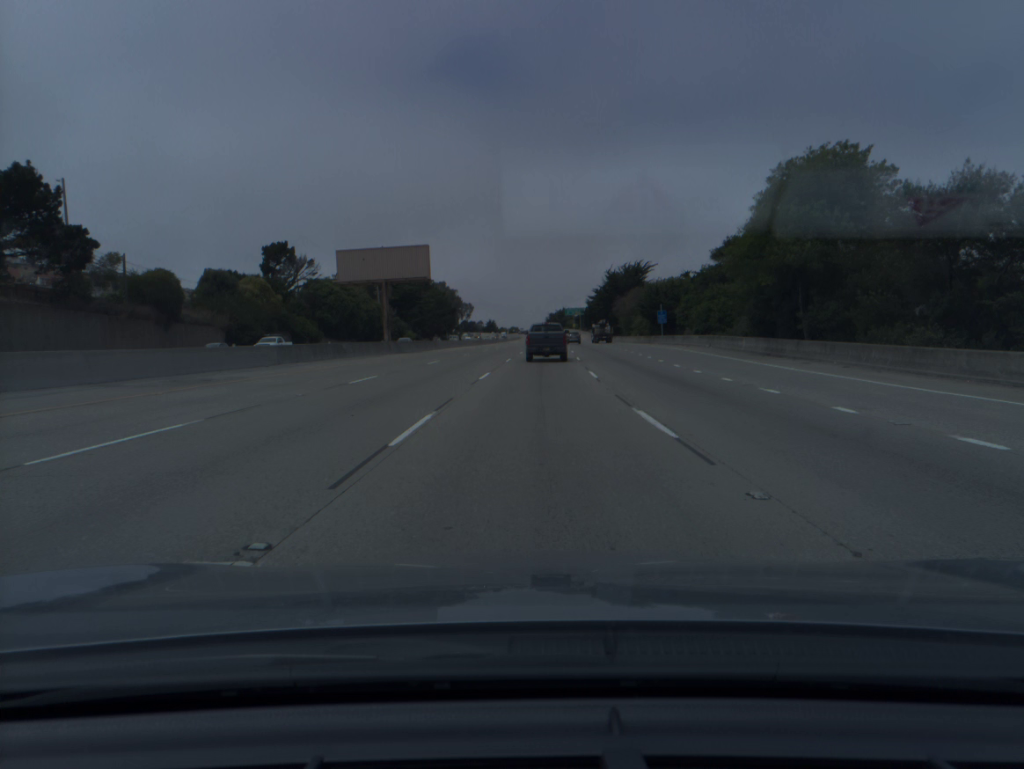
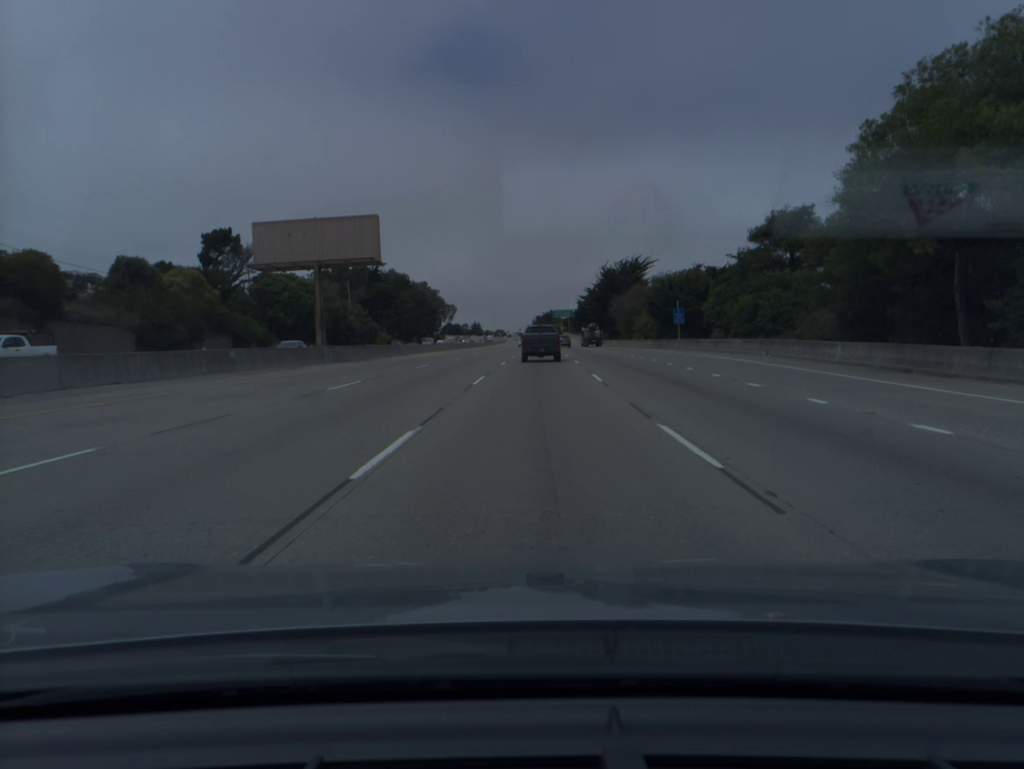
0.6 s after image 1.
(+0.1, +17.0) m; +1°
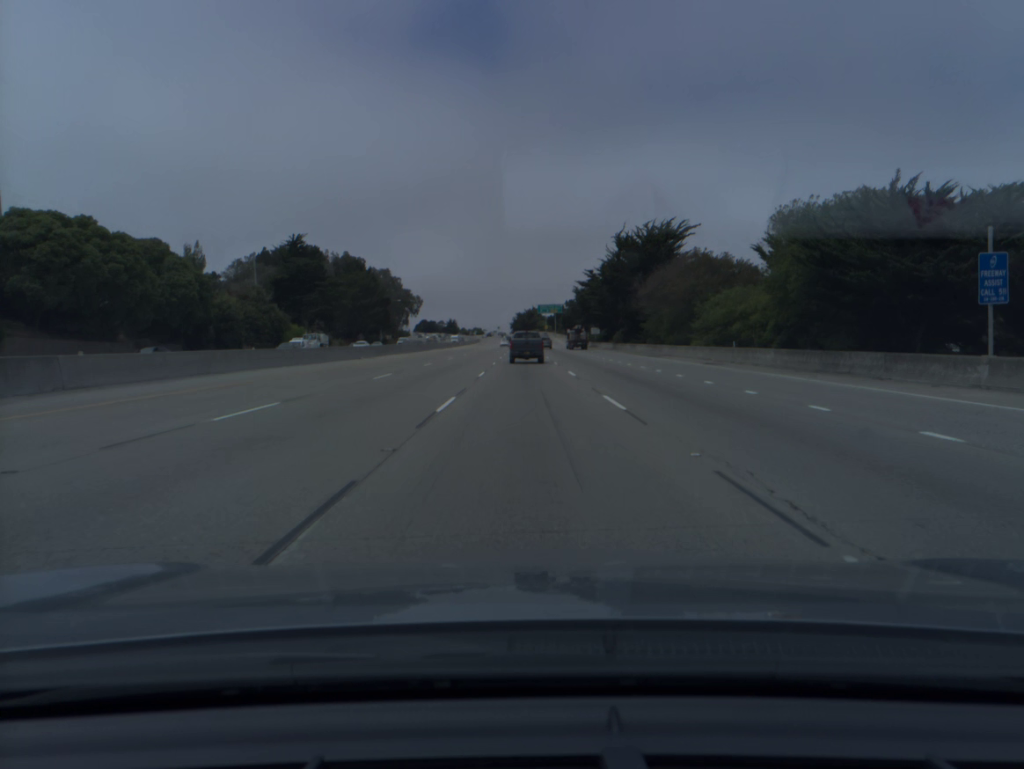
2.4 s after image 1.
(+0.9, +51.1) m; +2°
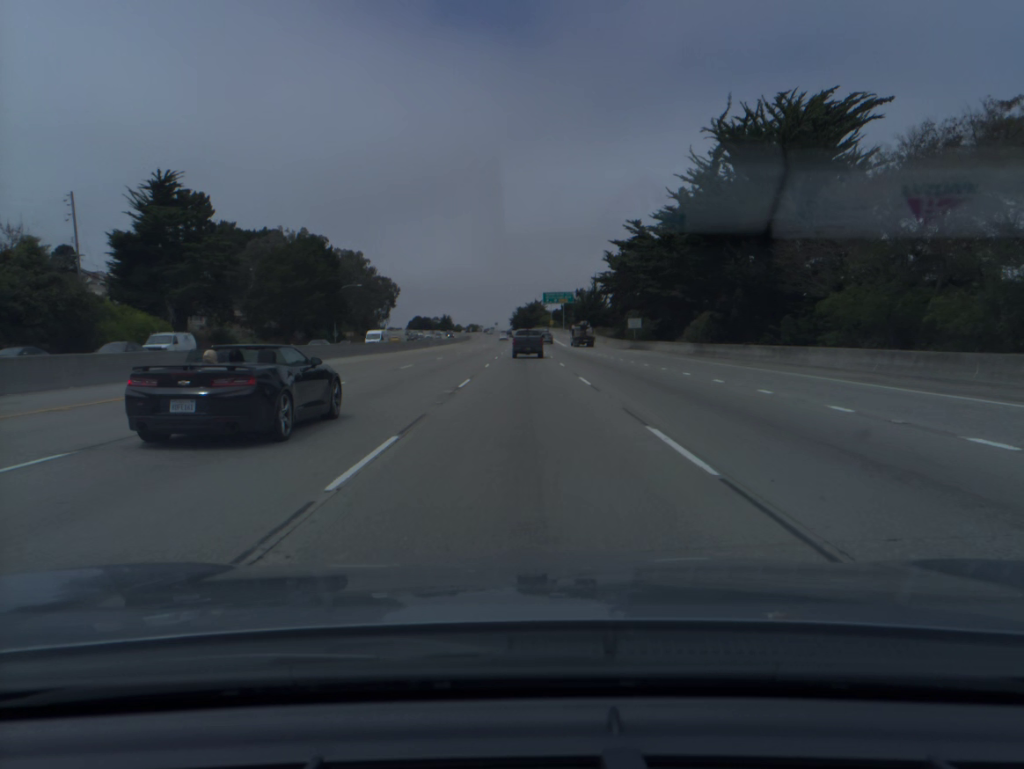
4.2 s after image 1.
(0.0, +51.5) m; 0°
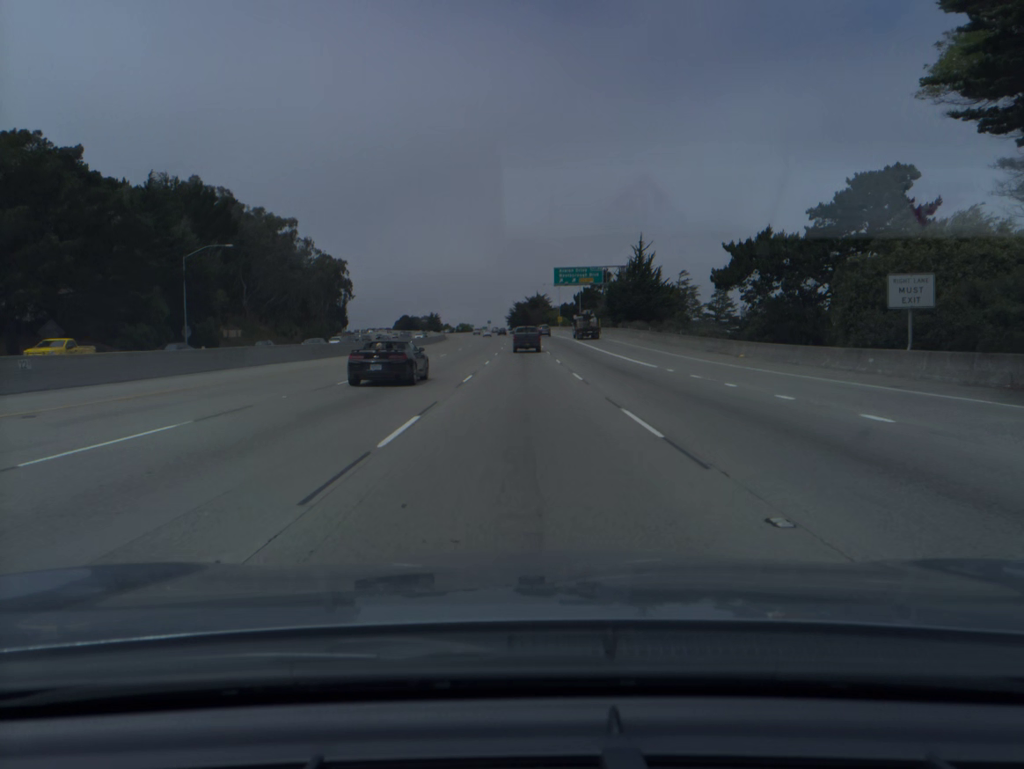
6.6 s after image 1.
(0.0, +70.0) m; 0°
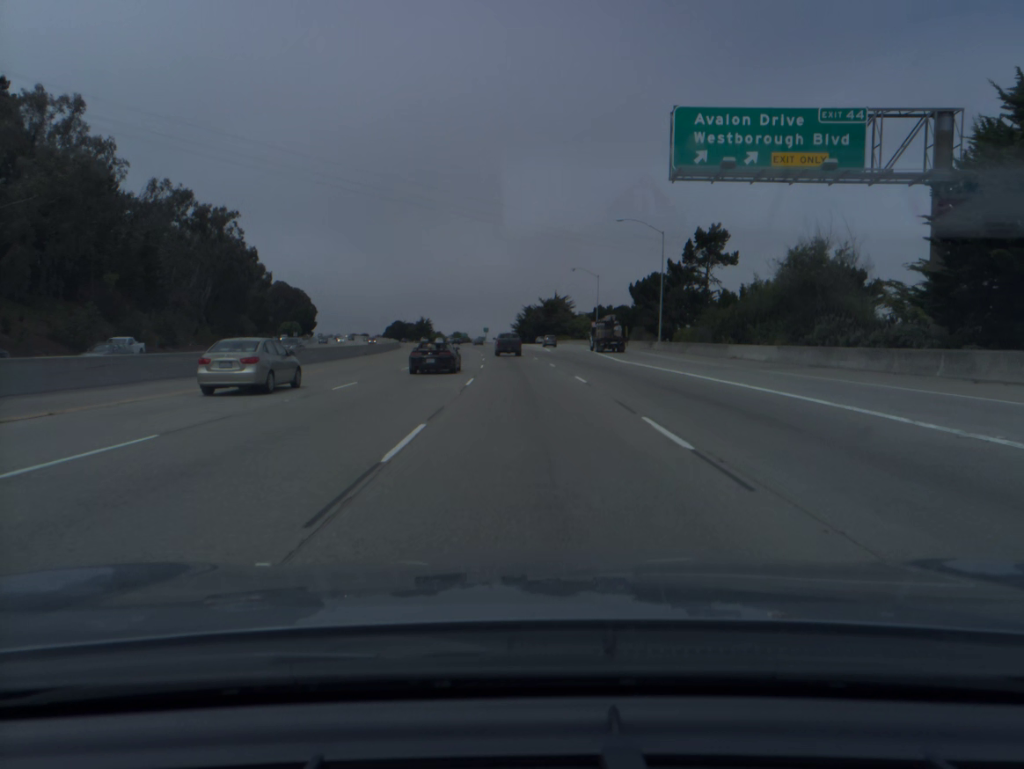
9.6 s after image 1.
(-0.4, +88.6) m; -1°
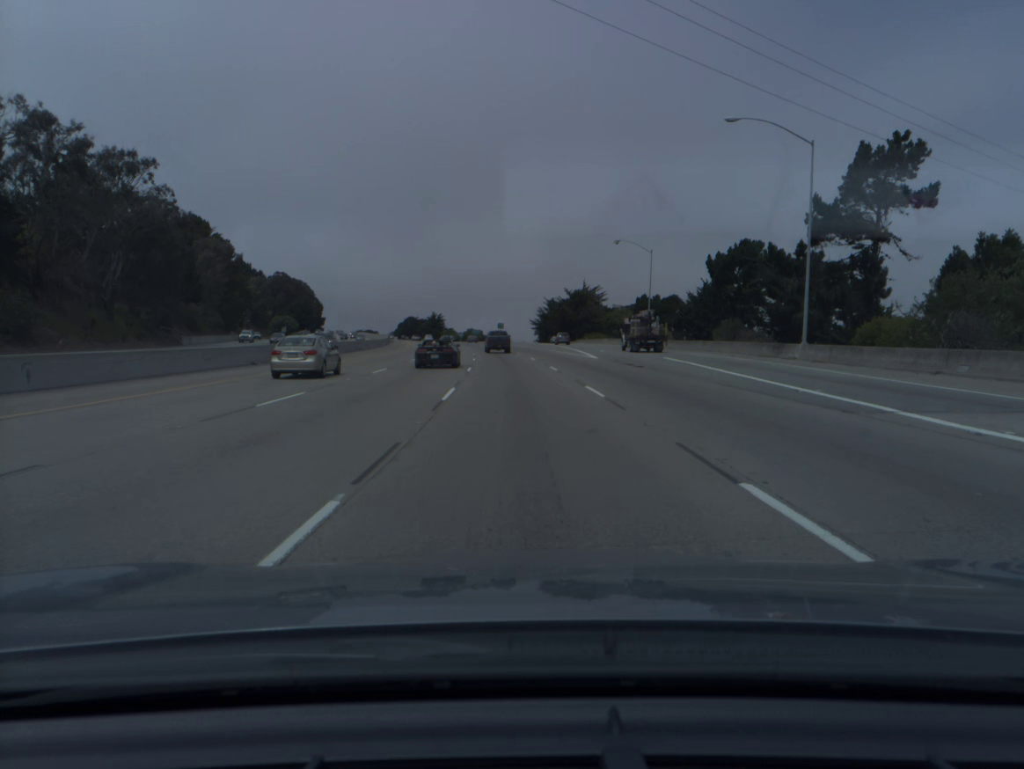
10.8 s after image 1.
(-0.3, +35.2) m; -1°
